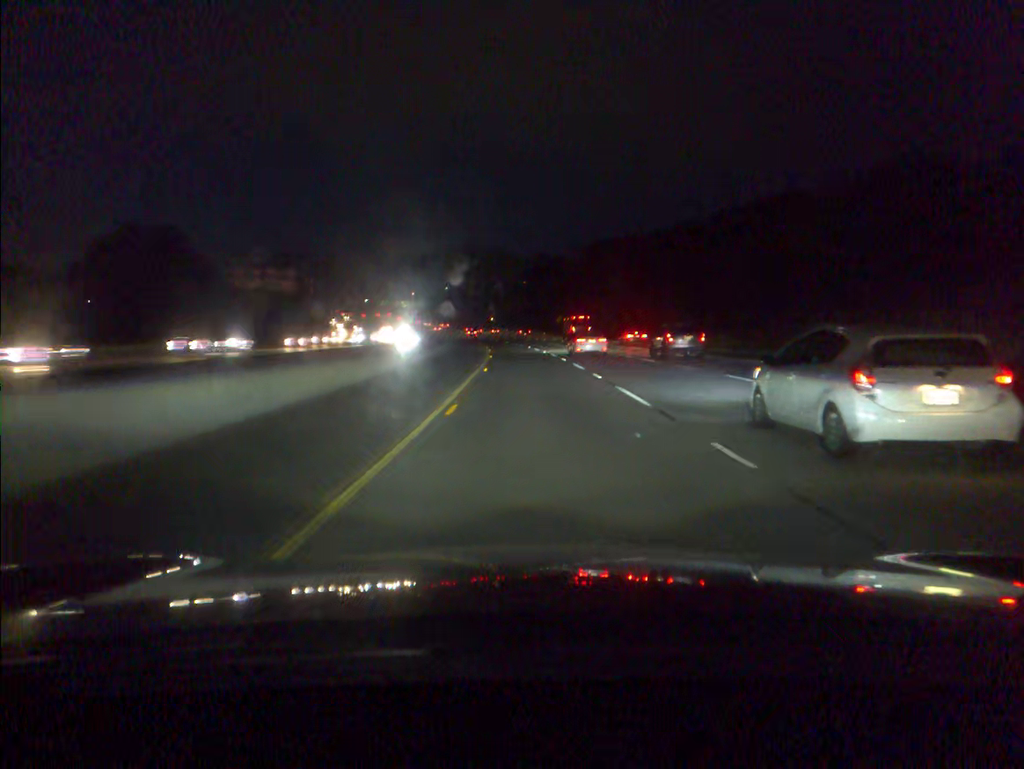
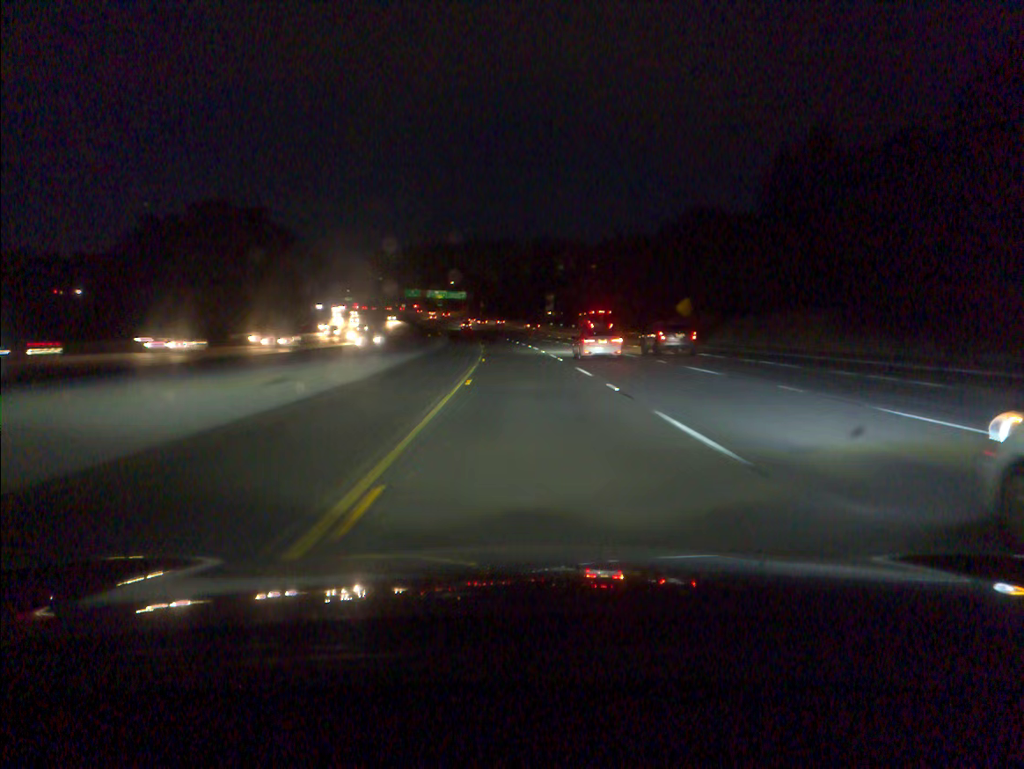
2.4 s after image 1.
(-2.3, +80.6) m; -4°
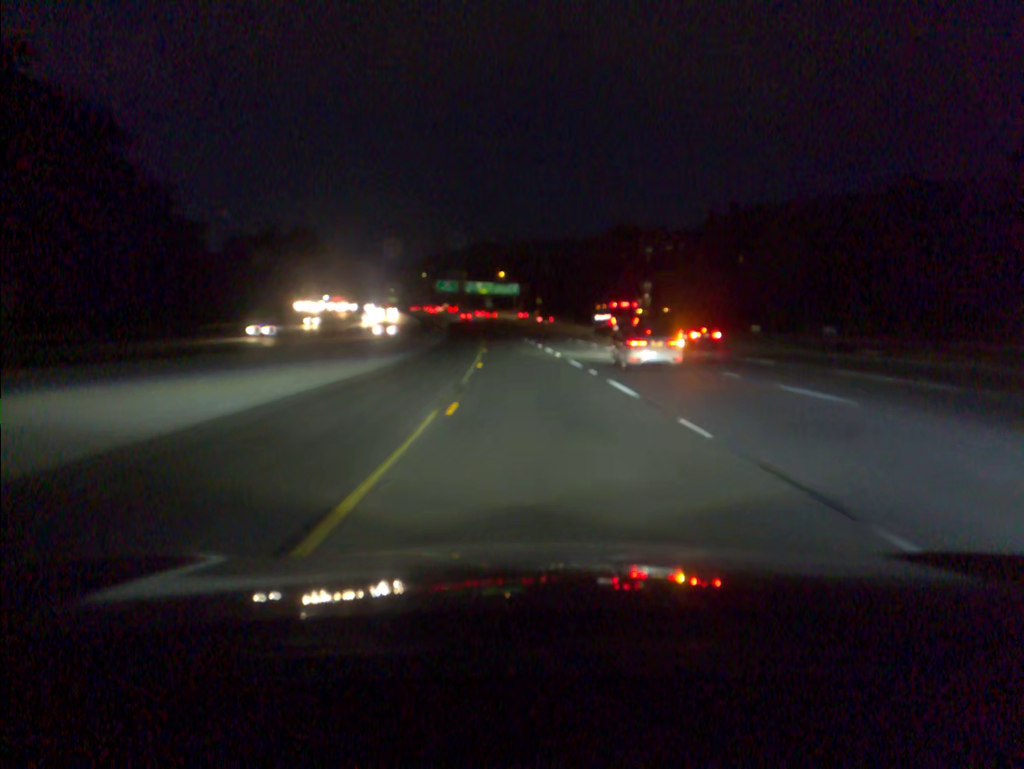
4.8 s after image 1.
(-3.0, +80.5) m; -4°
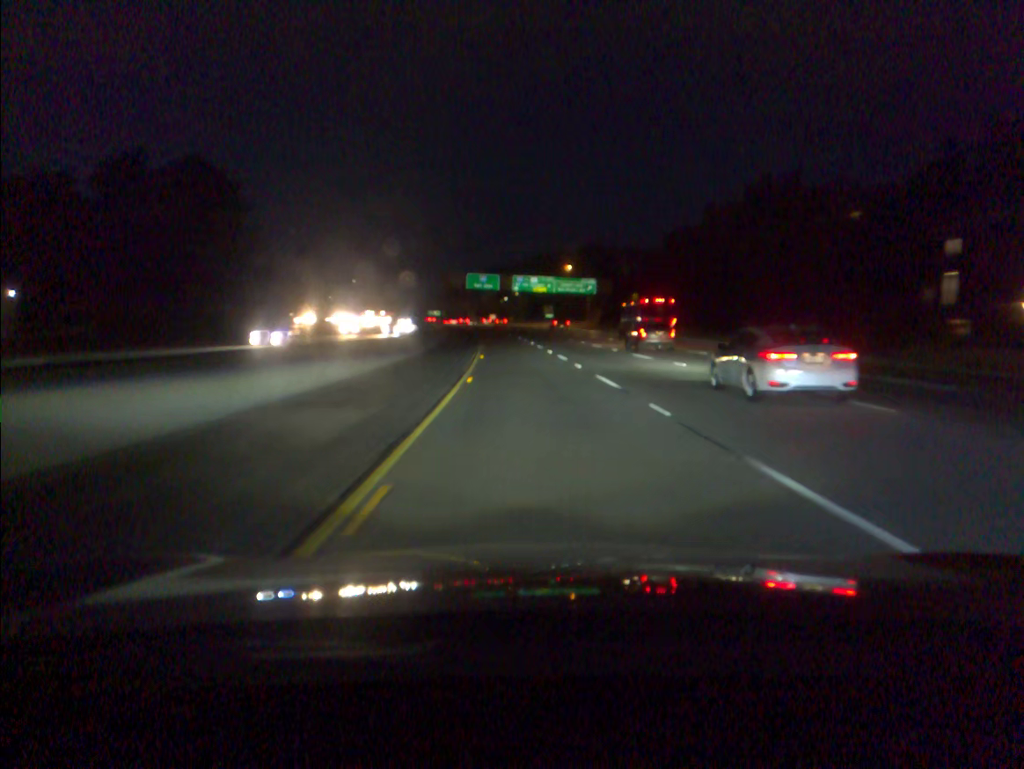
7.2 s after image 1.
(-3.0, +80.0) m; -4°
